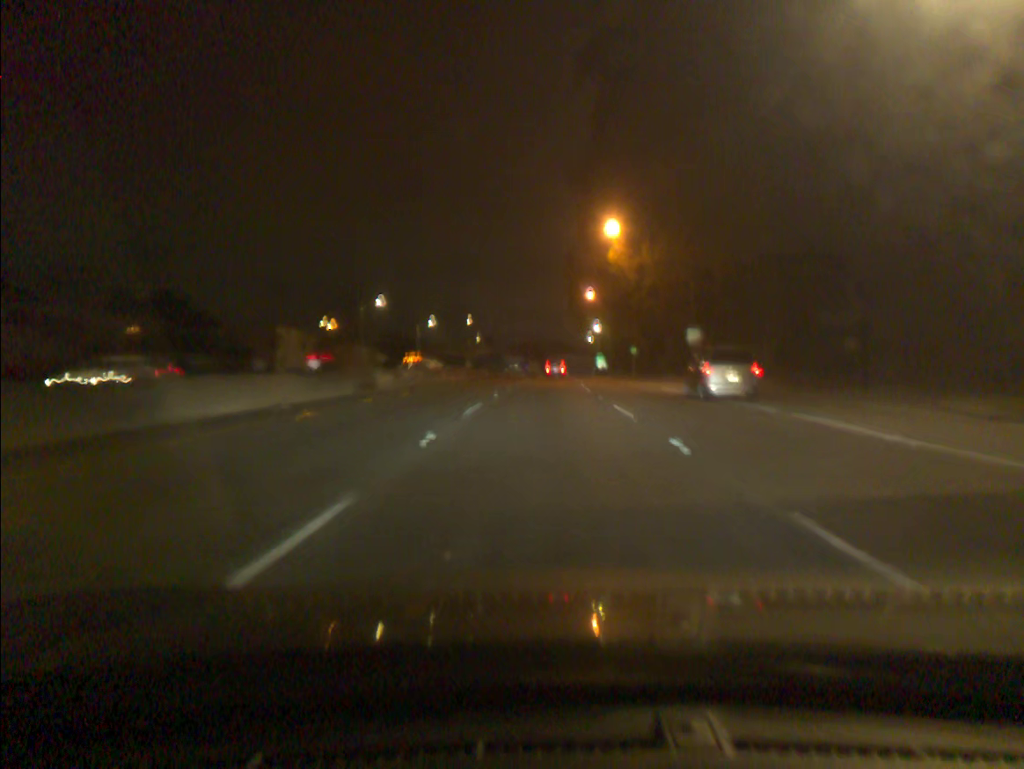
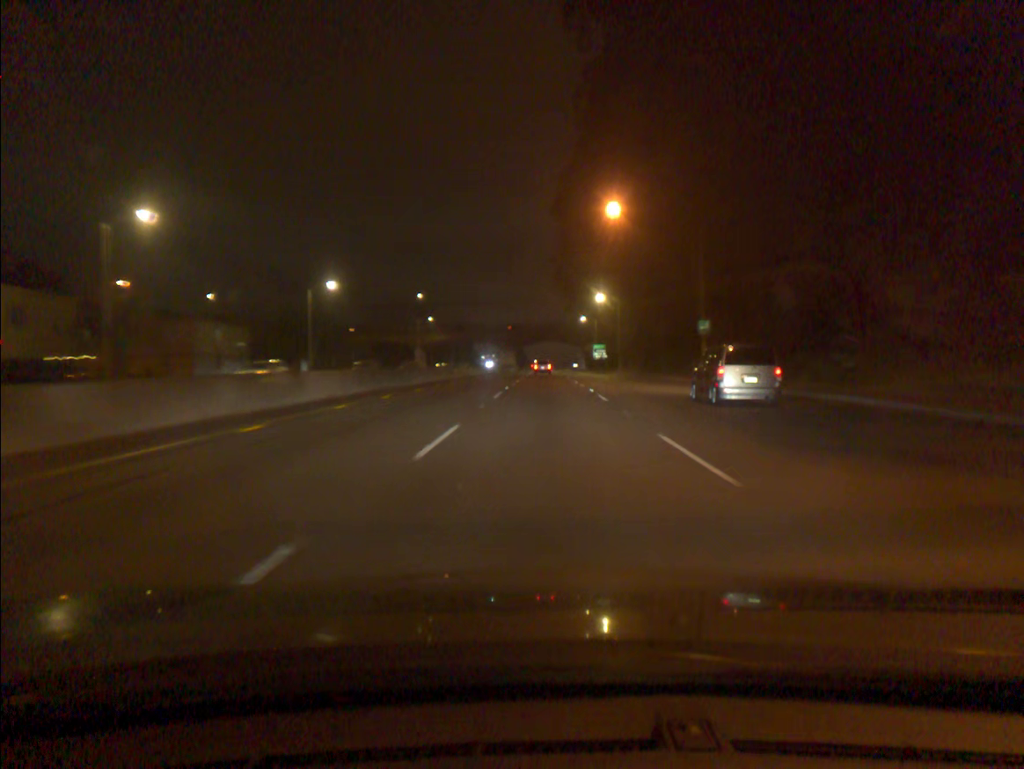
(+0.8, +51.4) m; +2°
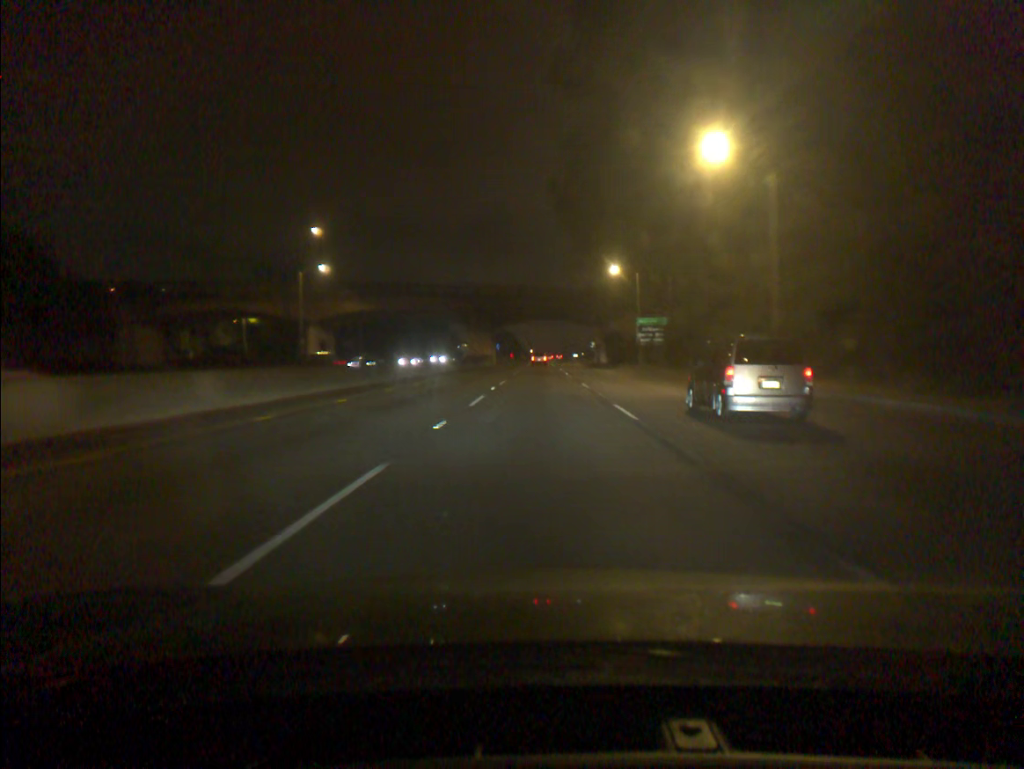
(+0.5, +65.2) m; 0°
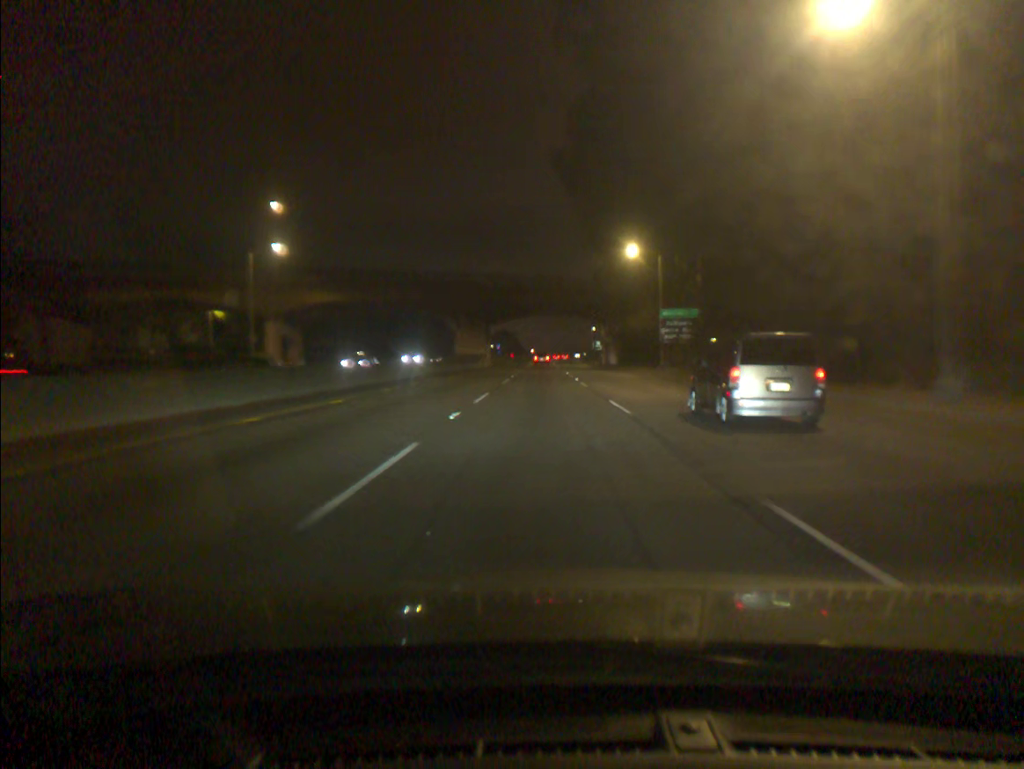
(0.0, +13.1) m; 0°
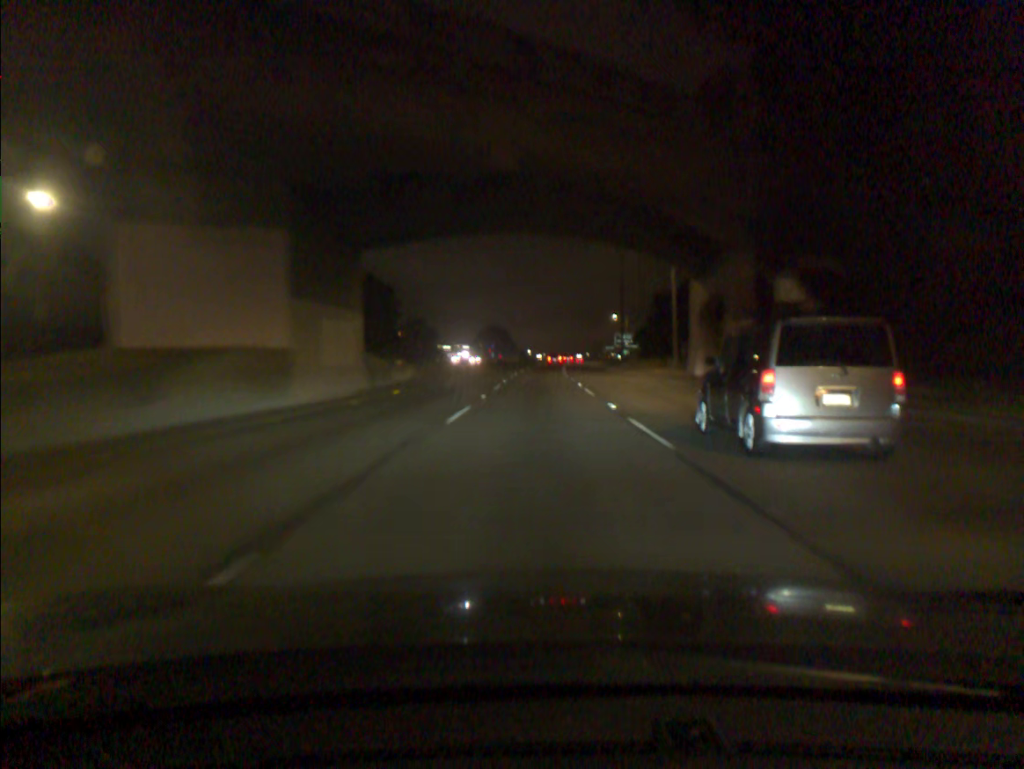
(+0.3, +65.1) m; 0°
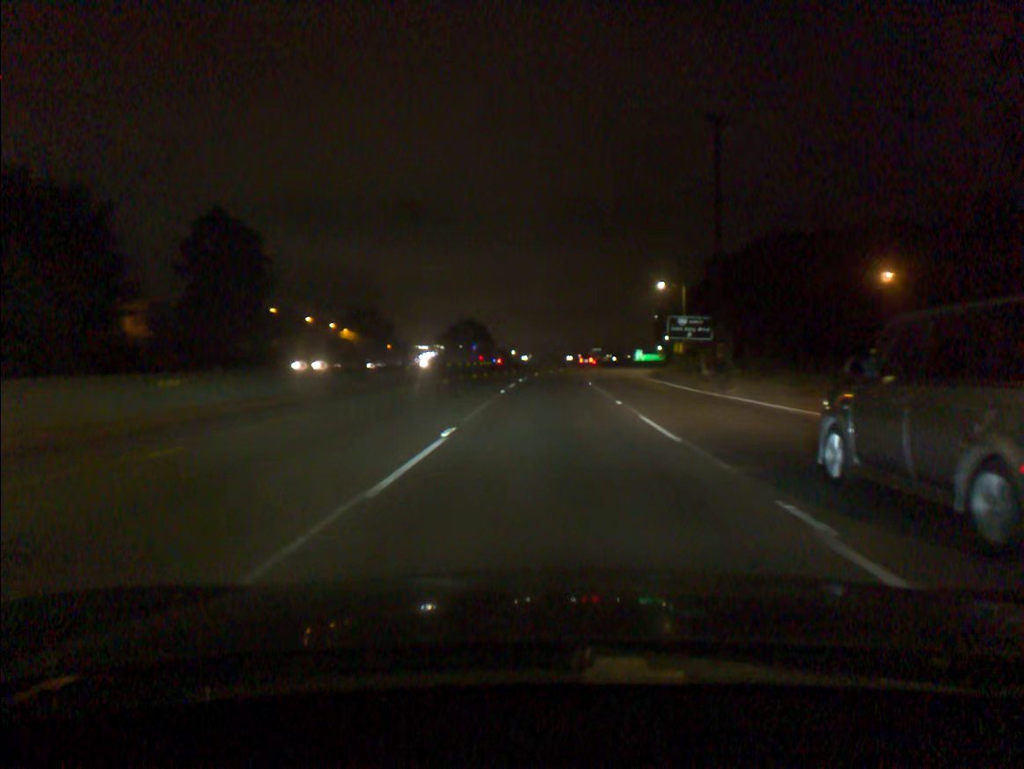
(+0.1, +65.6) m; +1°
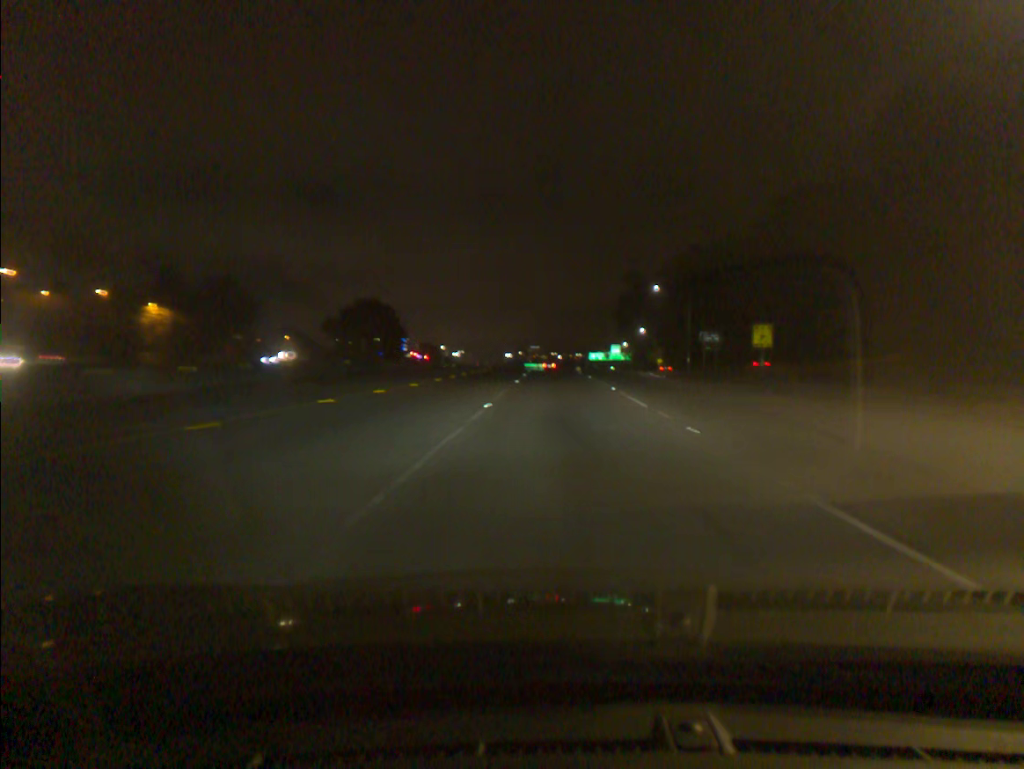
(+2.2, +69.5) m; +5°
